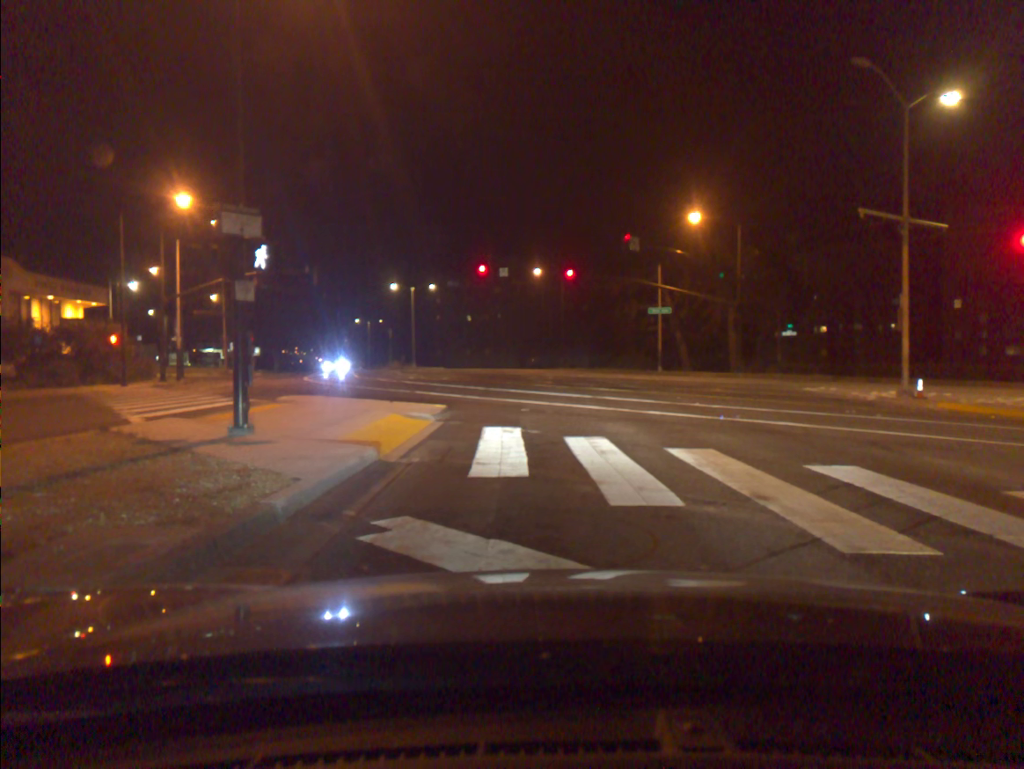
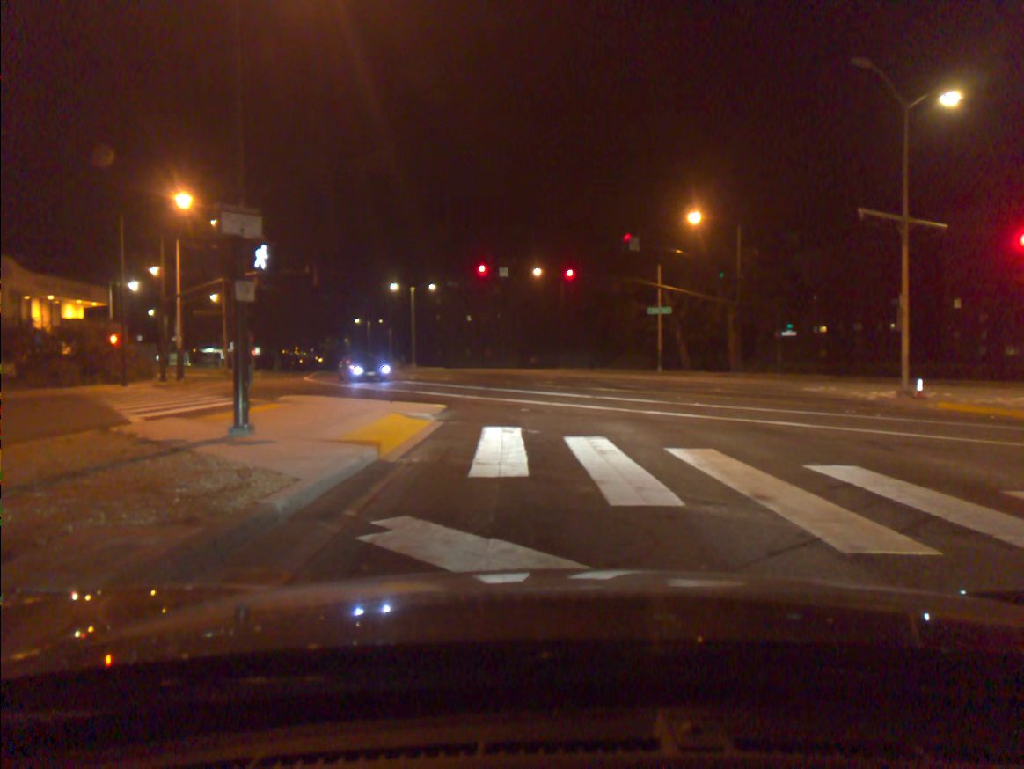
(0.0, 0.0) m; 0°
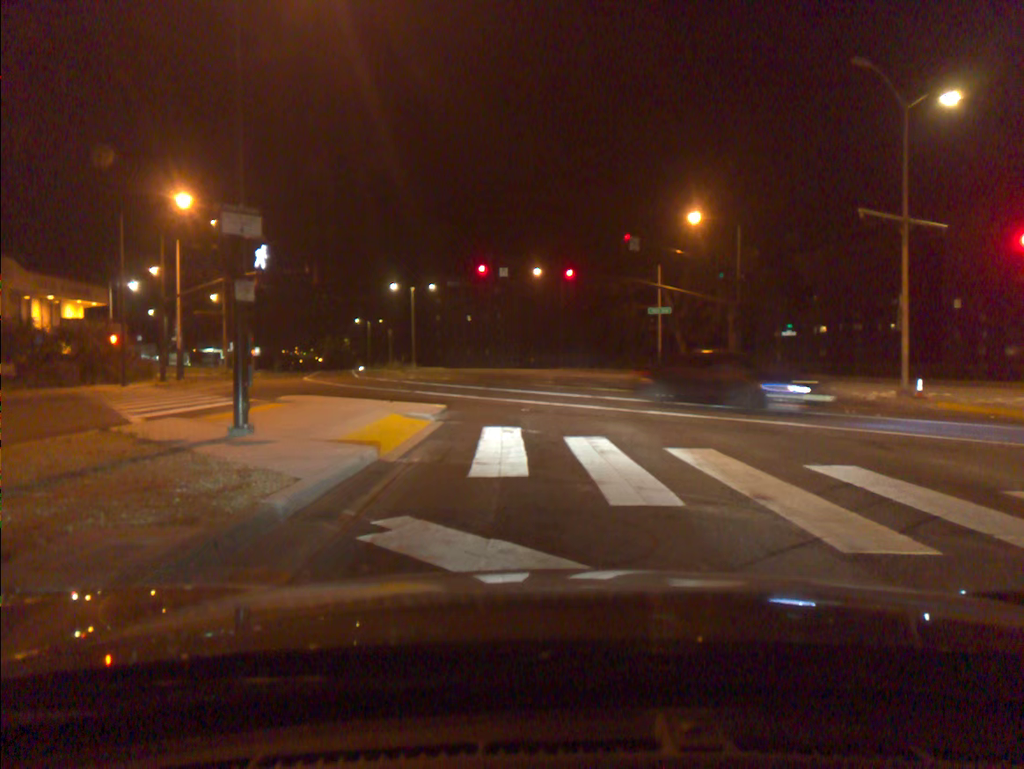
(0.0, 0.0) m; 0°
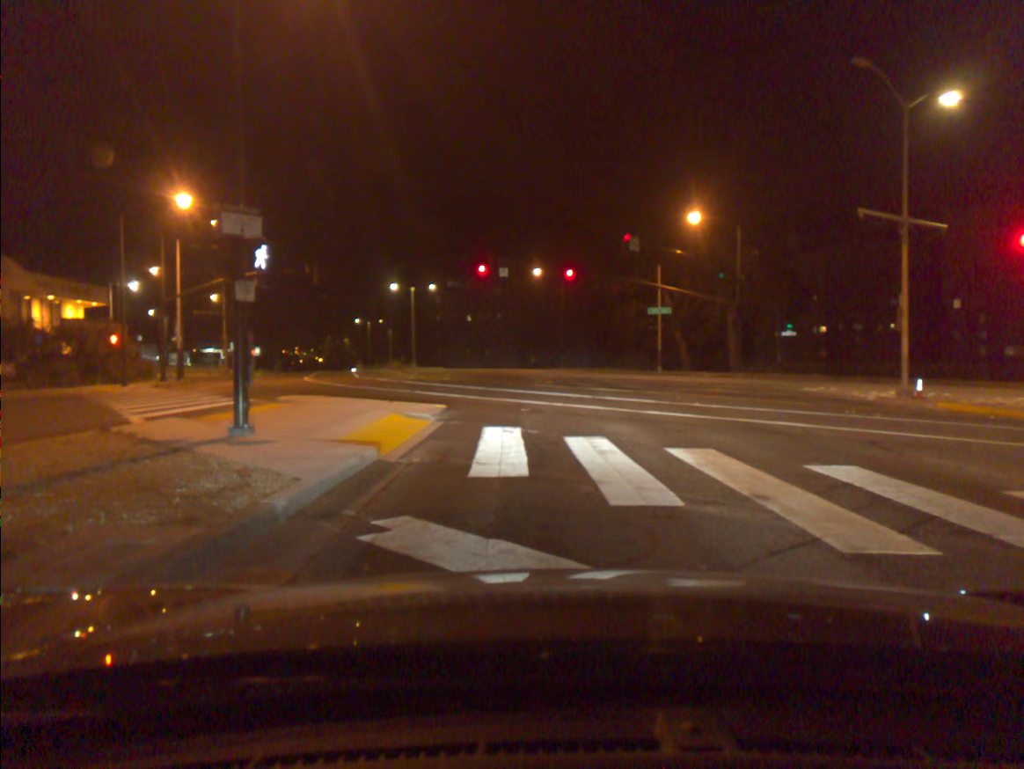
(0.0, 0.0) m; 0°
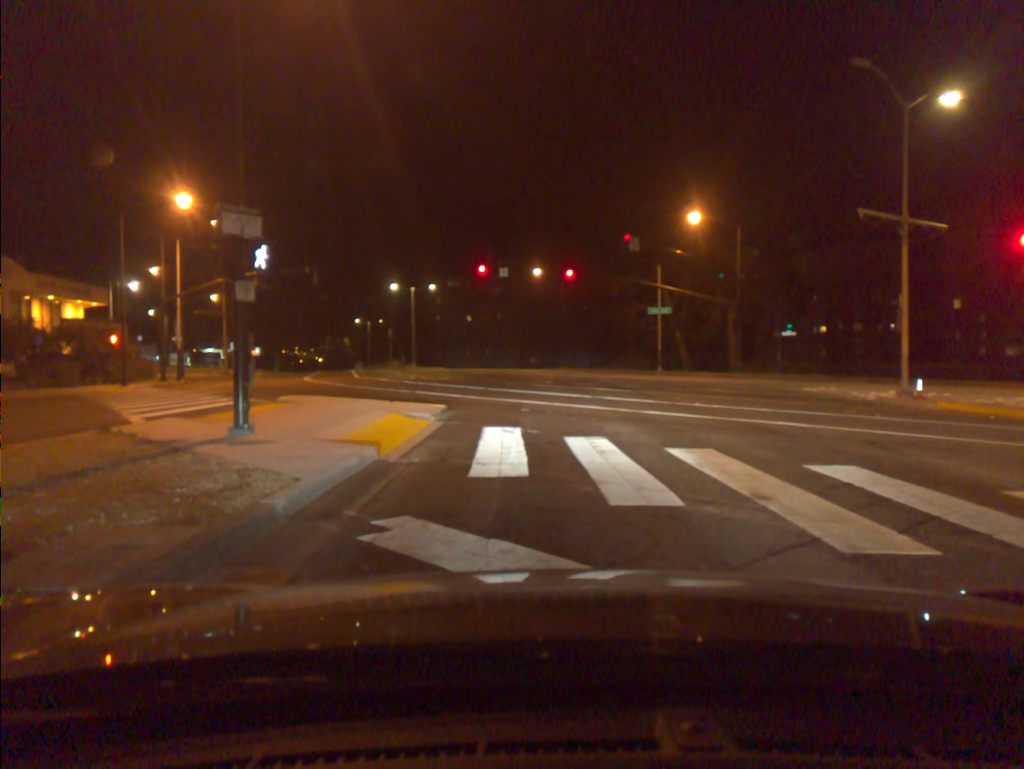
(0.0, 0.0) m; 0°
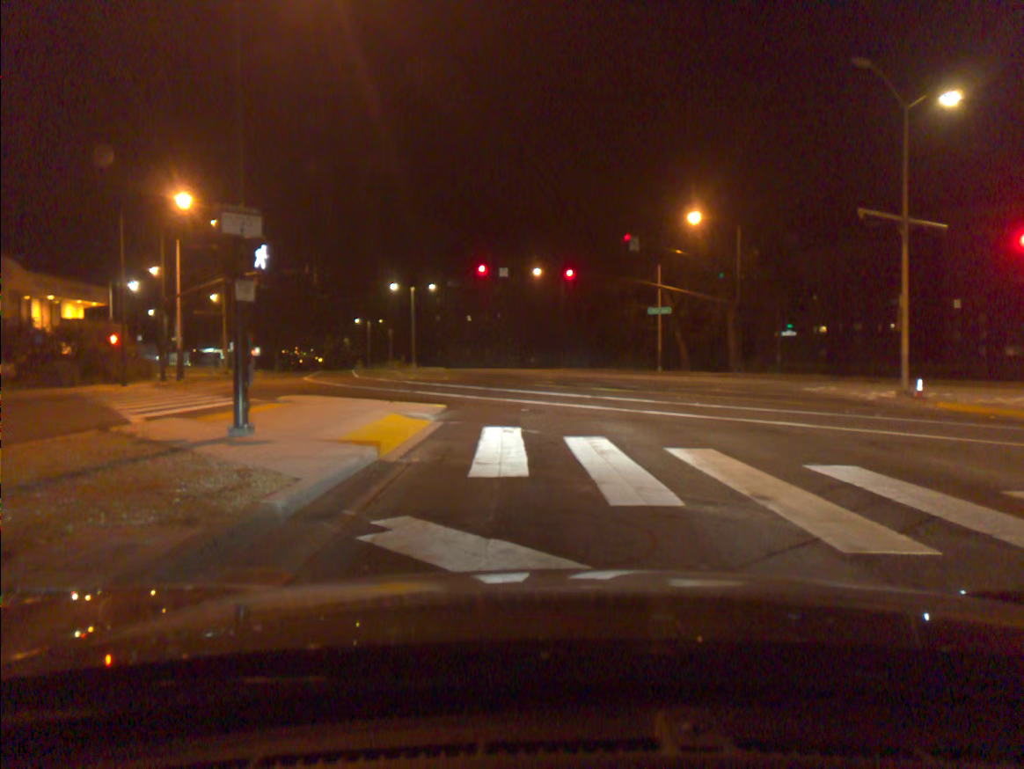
(0.0, 0.0) m; 0°
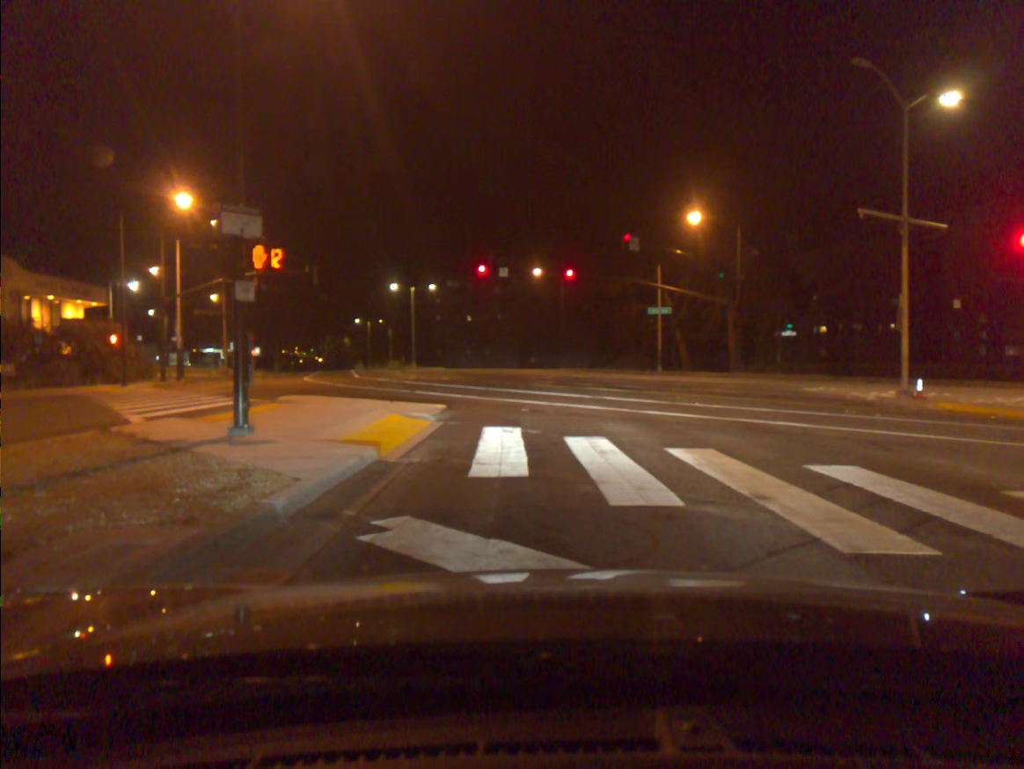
(0.0, 0.0) m; 0°
